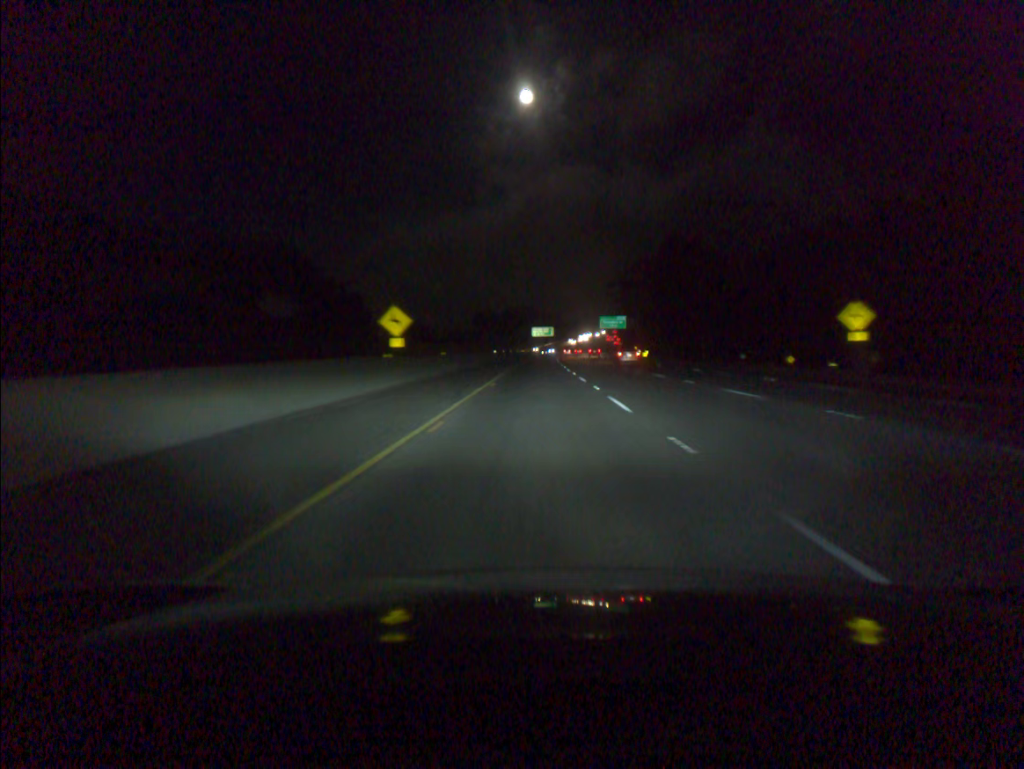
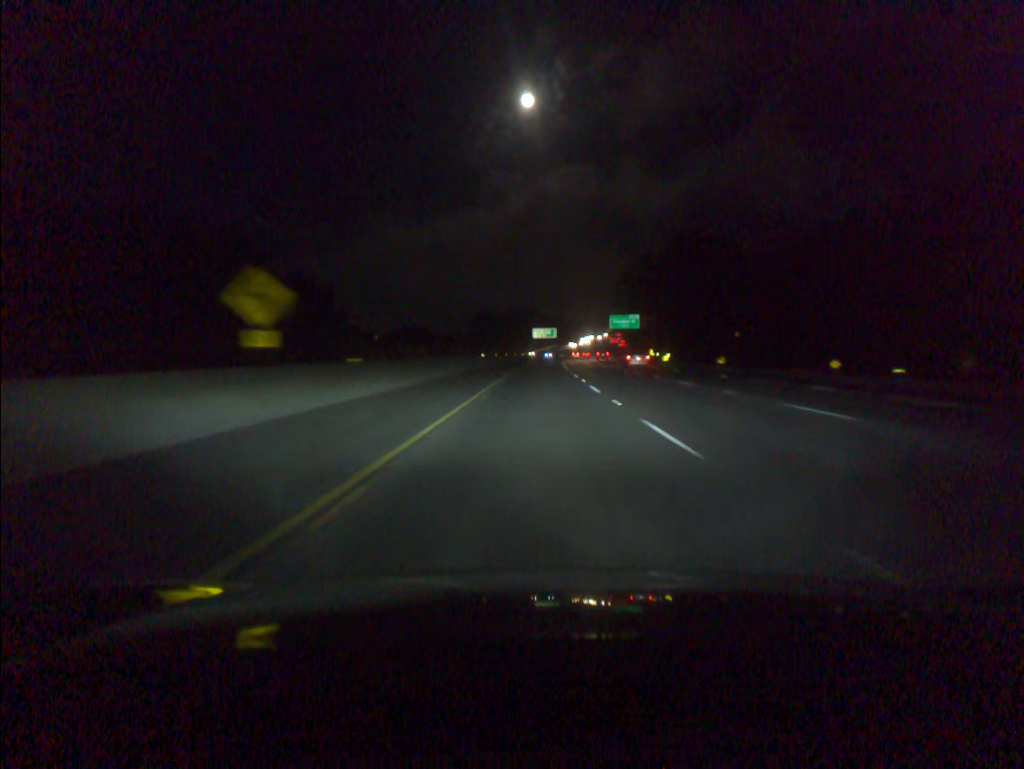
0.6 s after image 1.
(0.0, +20.6) m; 0°
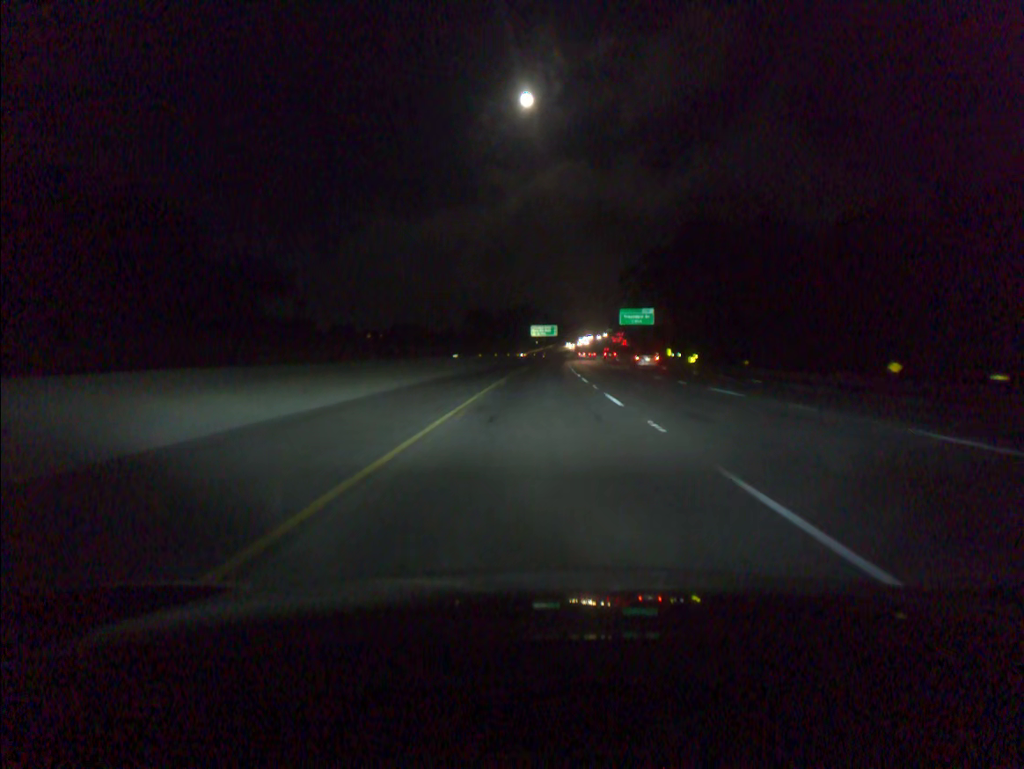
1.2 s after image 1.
(0.0, +20.6) m; 0°
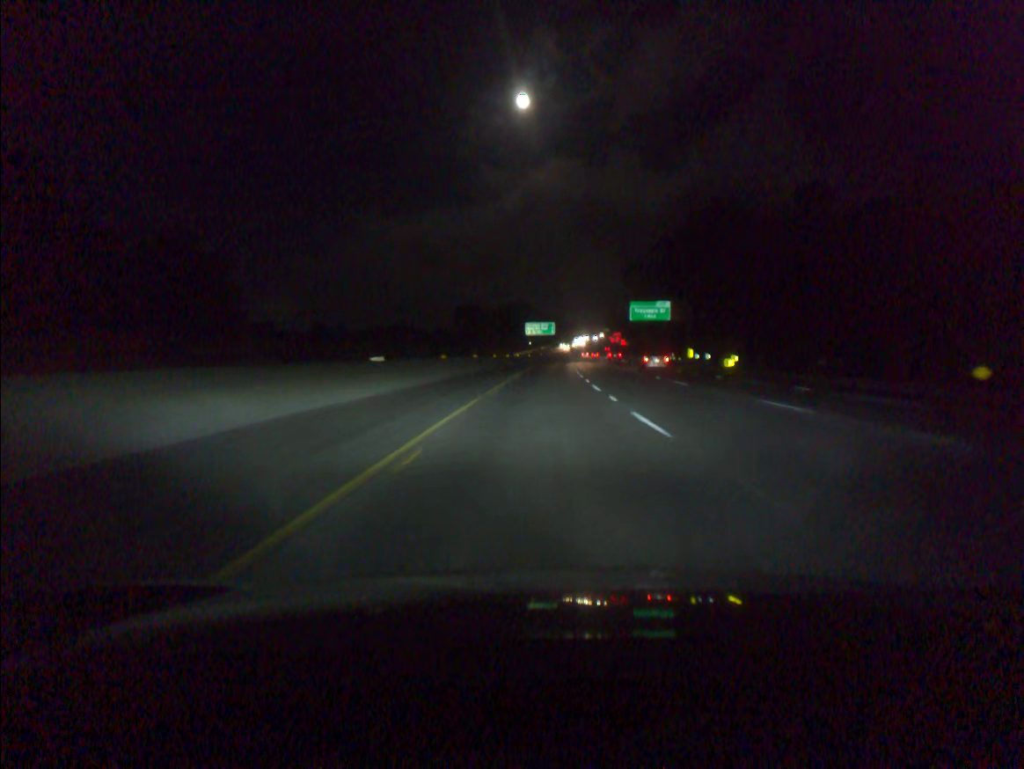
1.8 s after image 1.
(0.0, +20.6) m; 0°
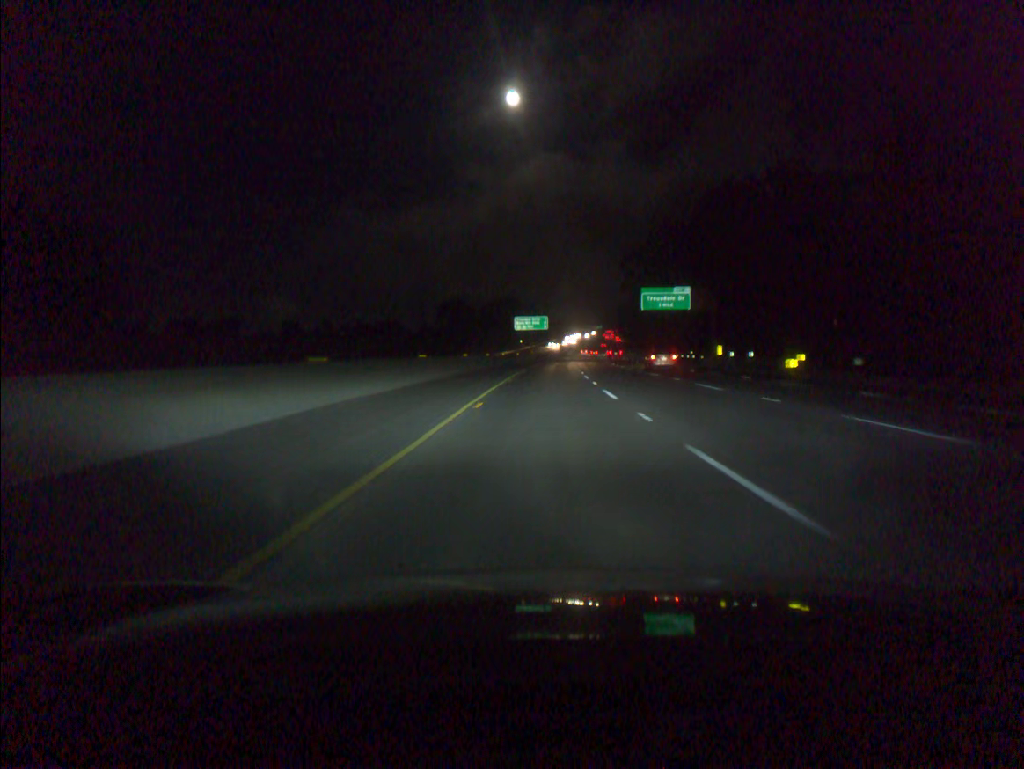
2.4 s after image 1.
(+0.1, +20.6) m; +1°
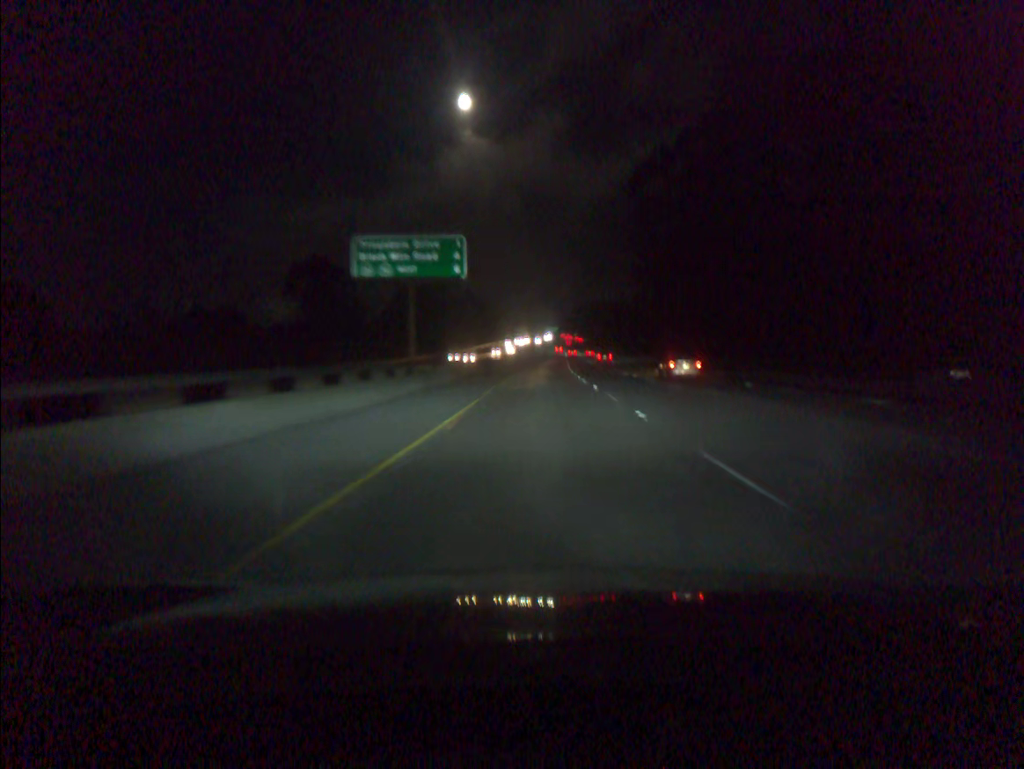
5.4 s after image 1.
(+3.2, +102.5) m; +4°
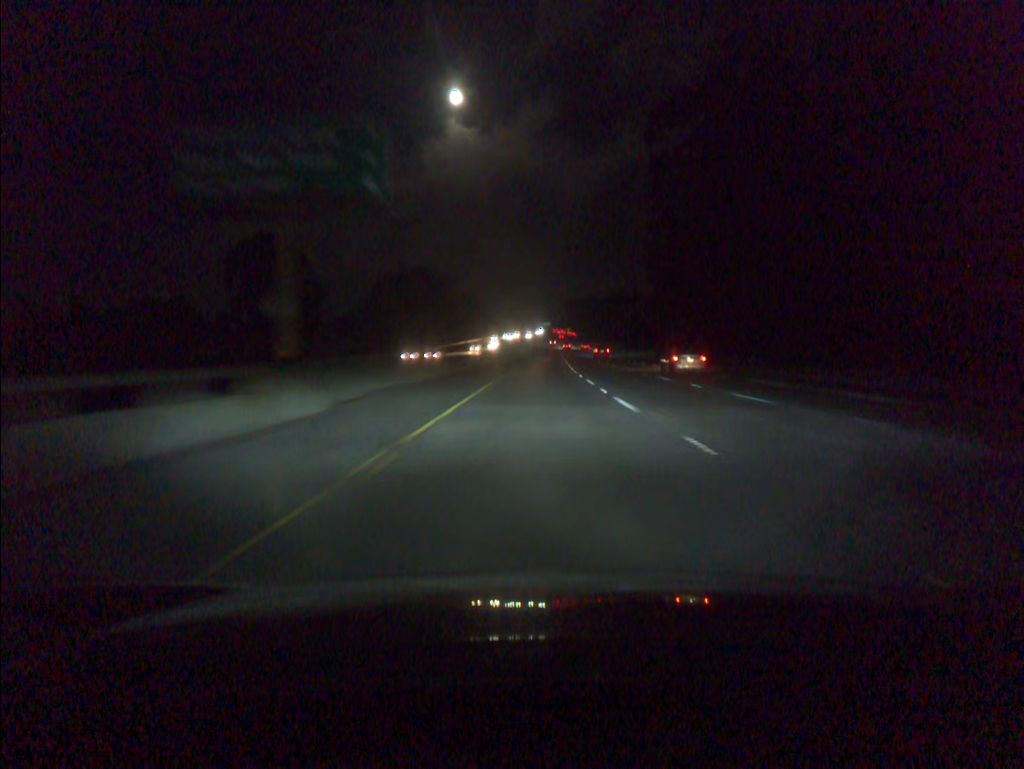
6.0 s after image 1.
(+0.1, +20.5) m; +1°
